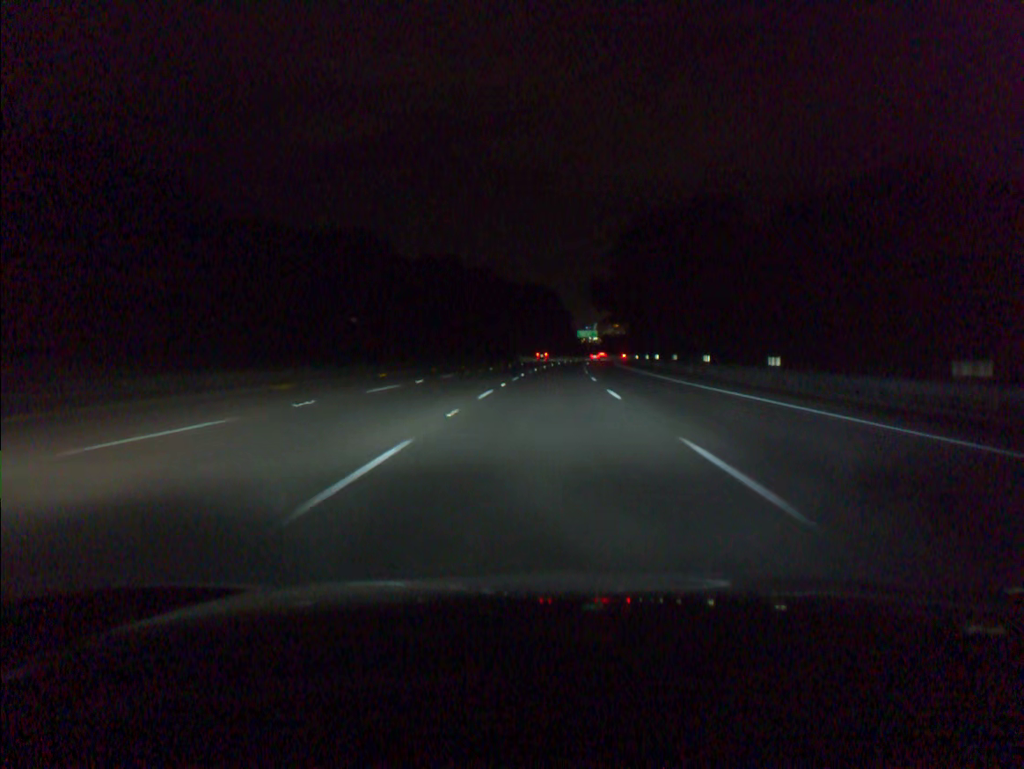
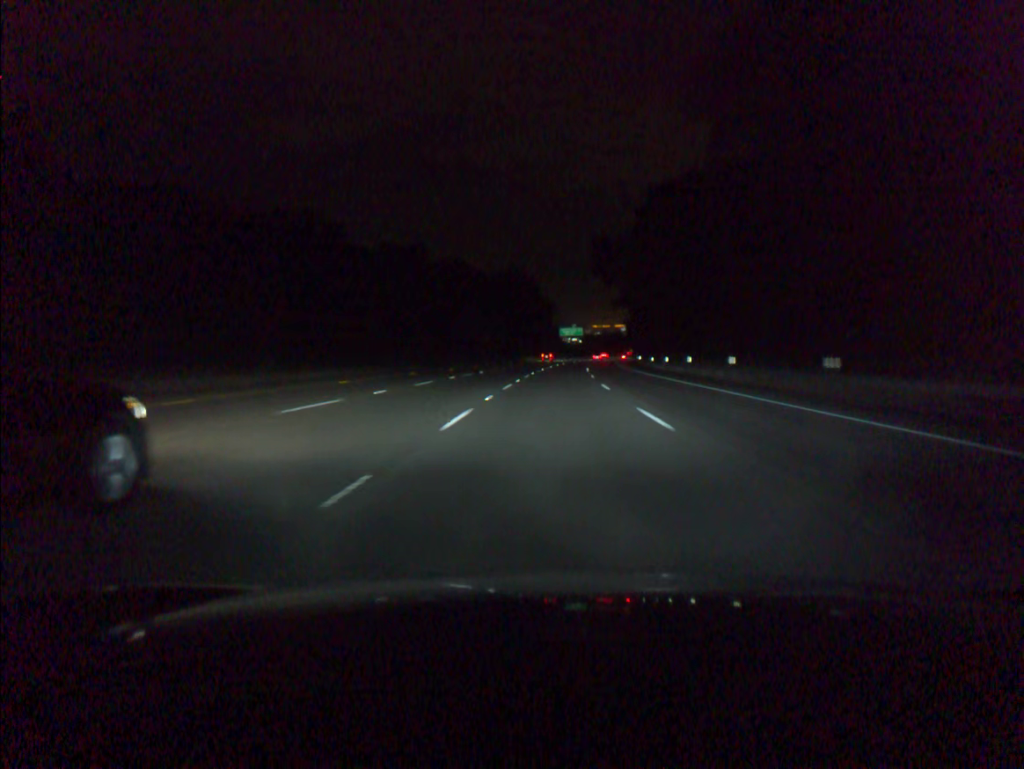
(+0.4, +37.0) m; +2°
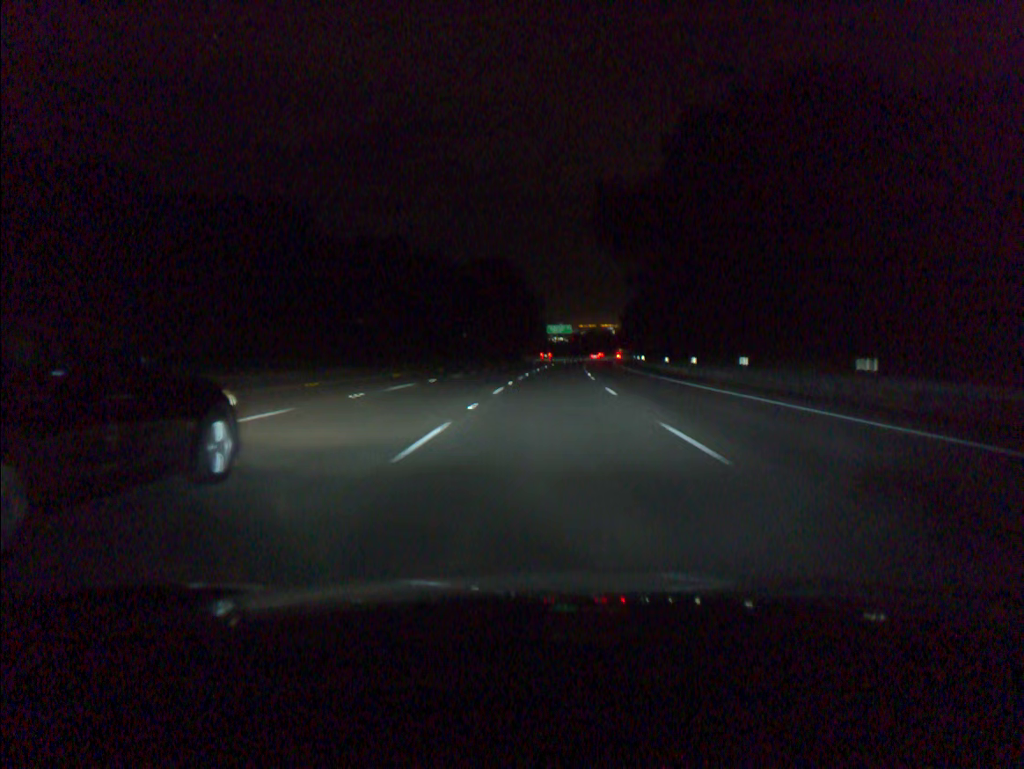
(+0.2, +18.5) m; +1°
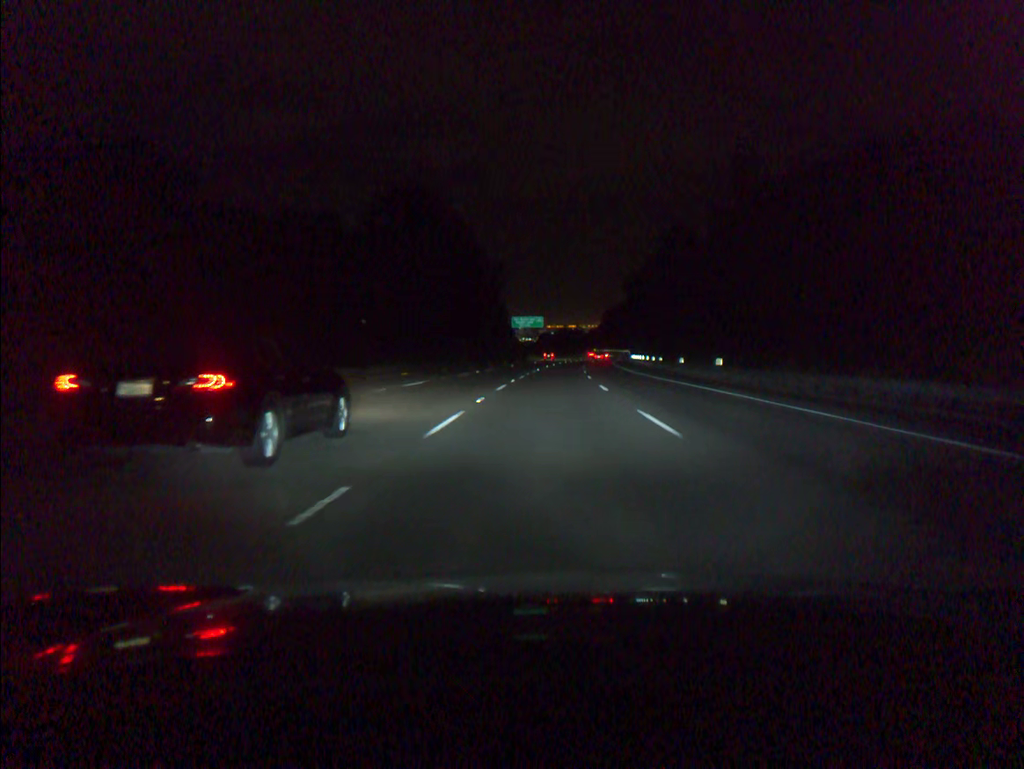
(+1.2, +55.6) m; +2°
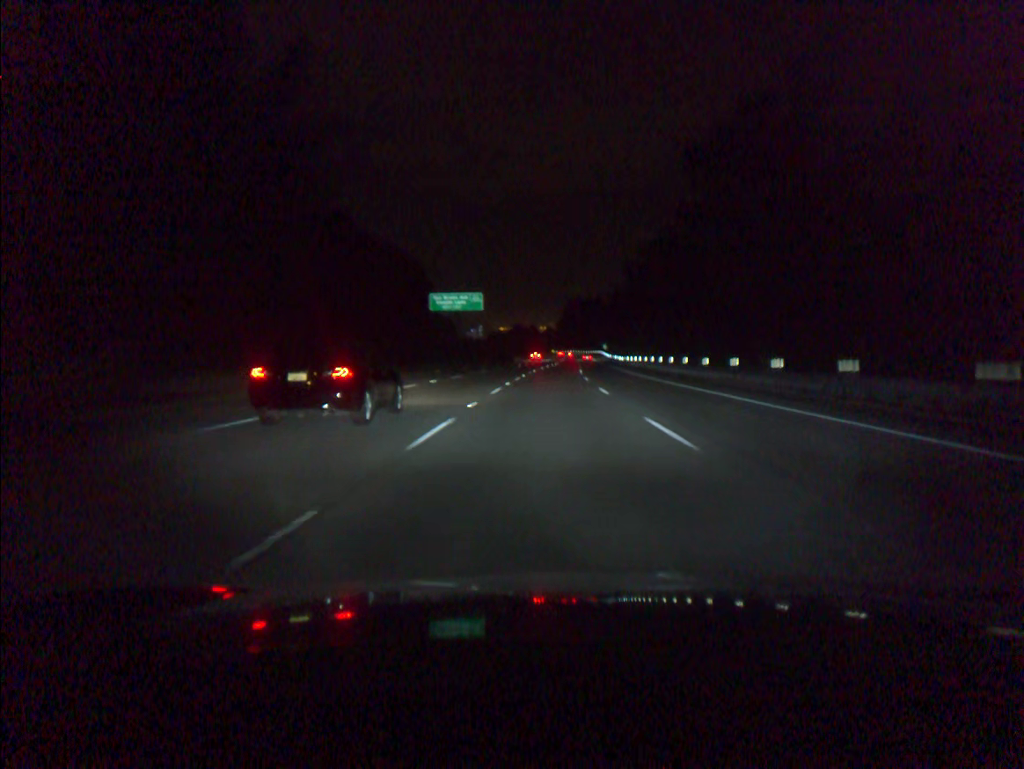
(+2.0, +74.1) m; +3°
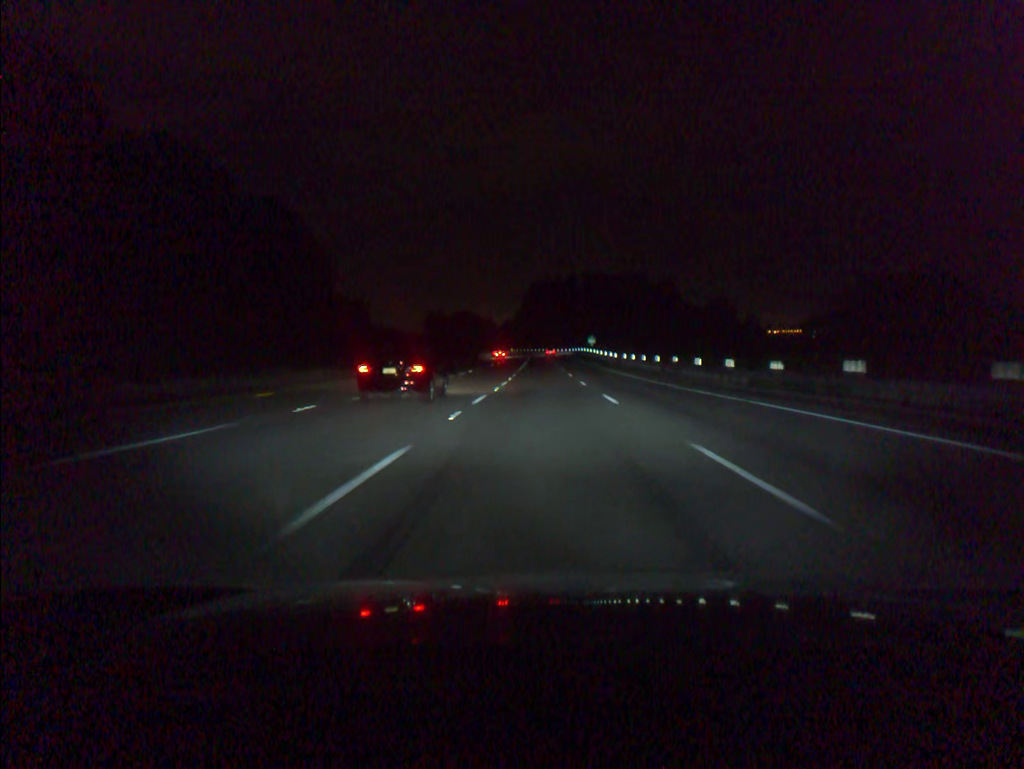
(+2.5, +92.3) m; +3°
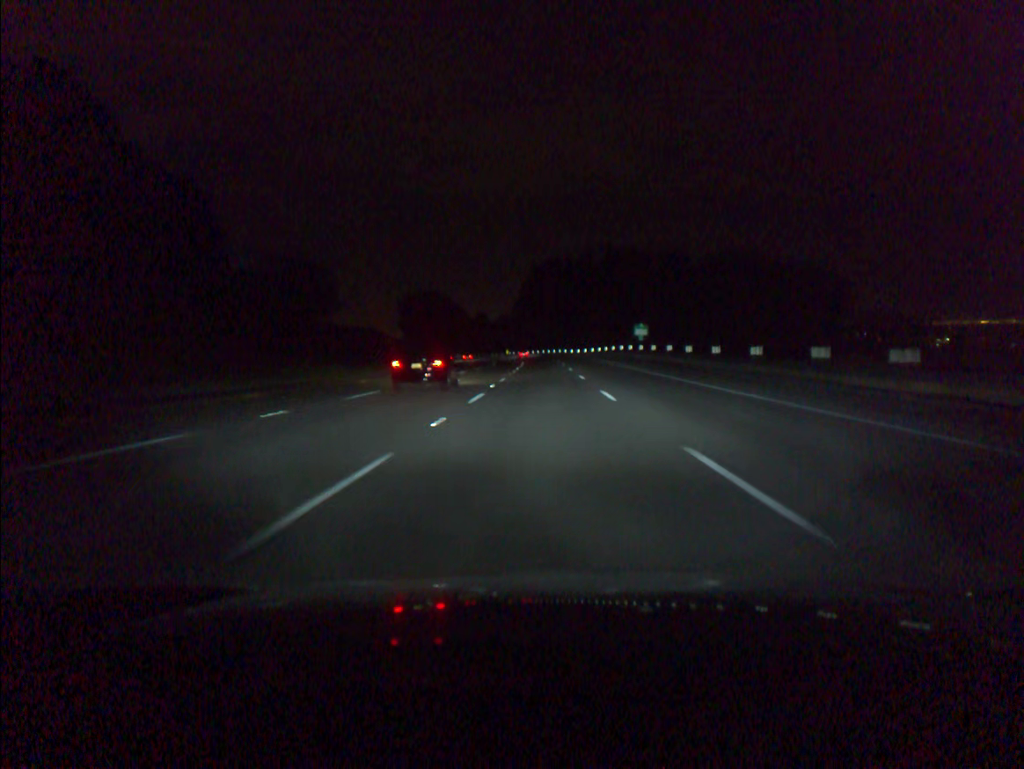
(0.0, +73.7) m; 0°
